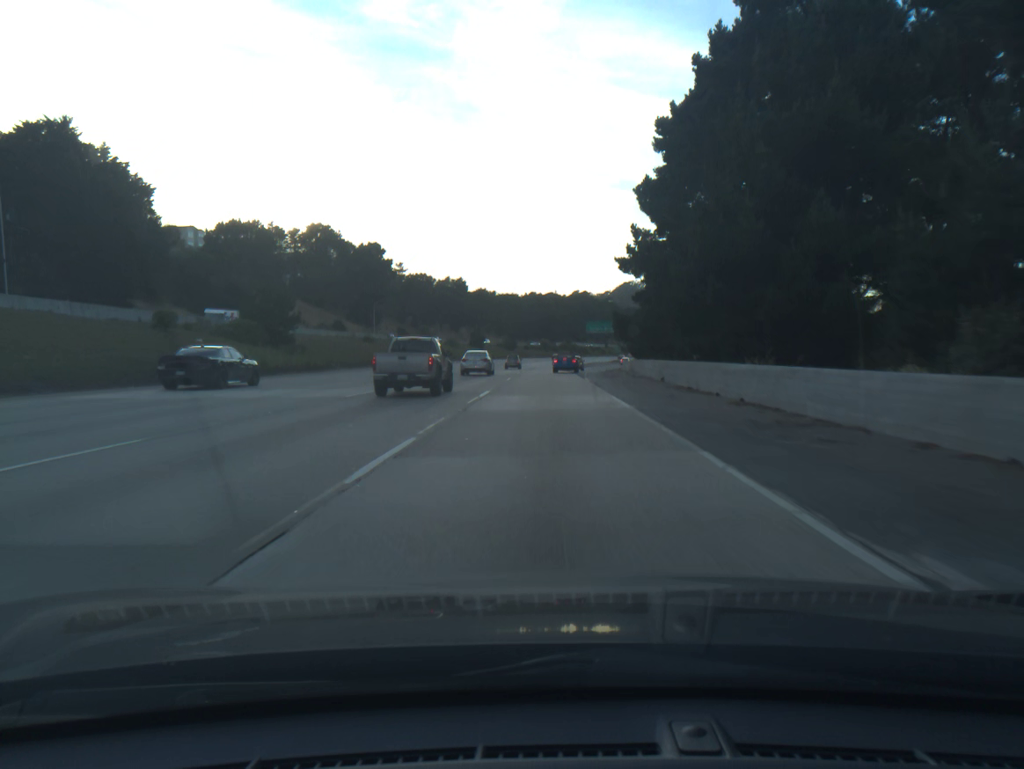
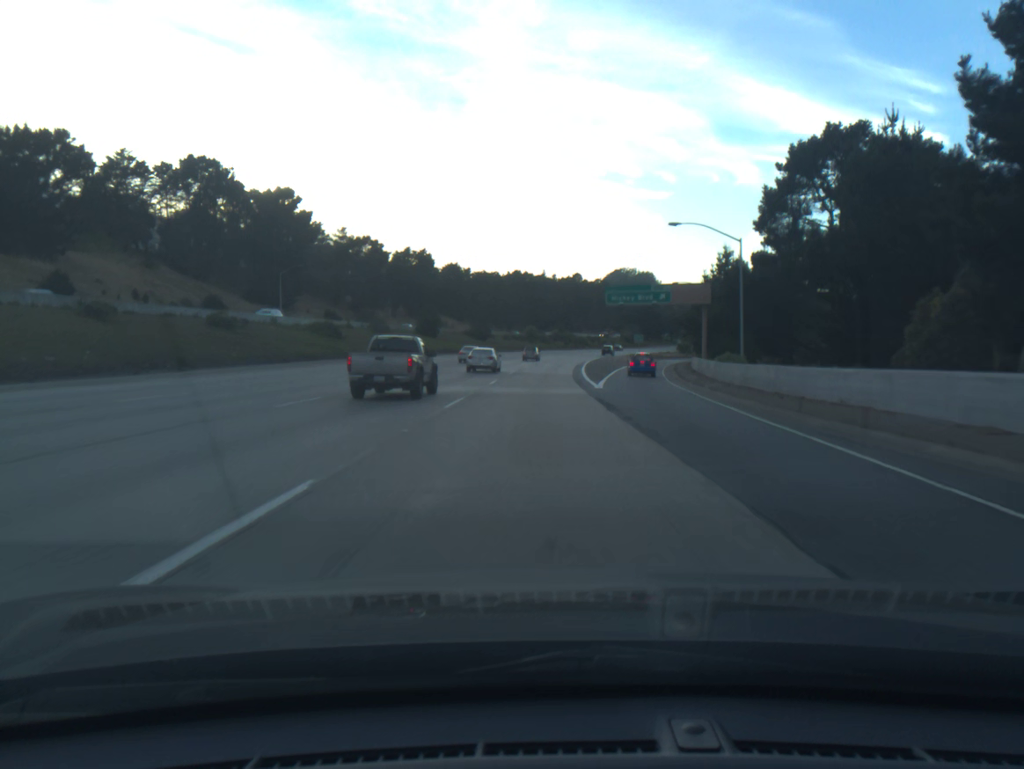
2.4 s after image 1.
(+0.5, +62.6) m; +1°
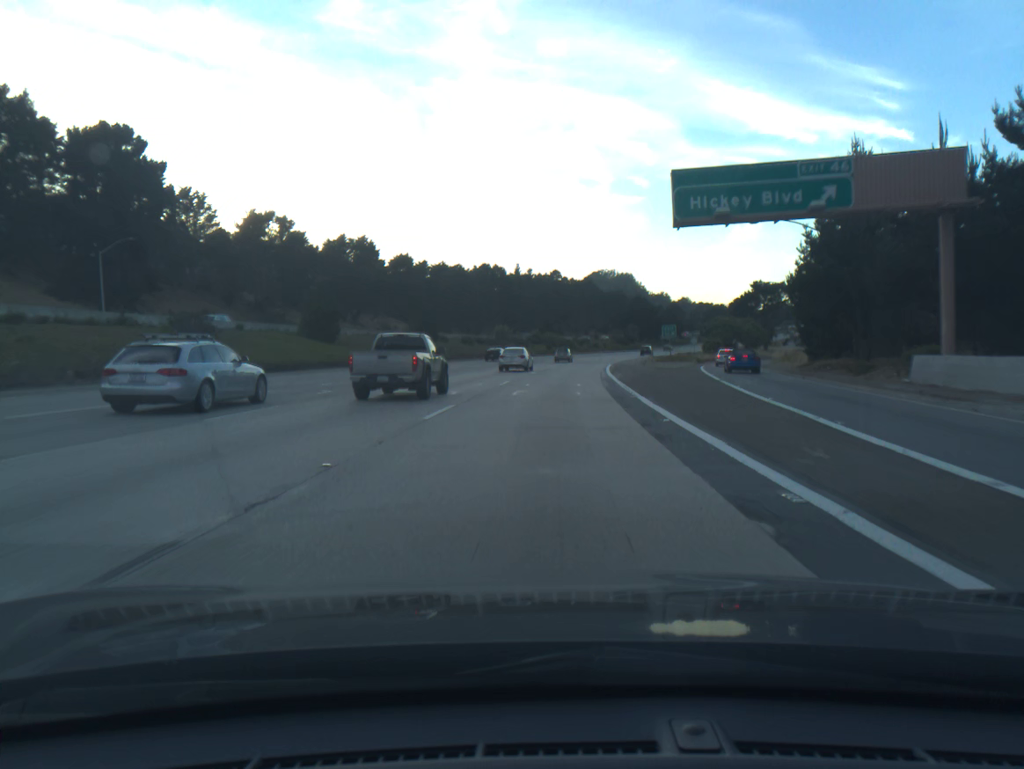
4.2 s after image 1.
(+0.4, +47.2) m; +2°
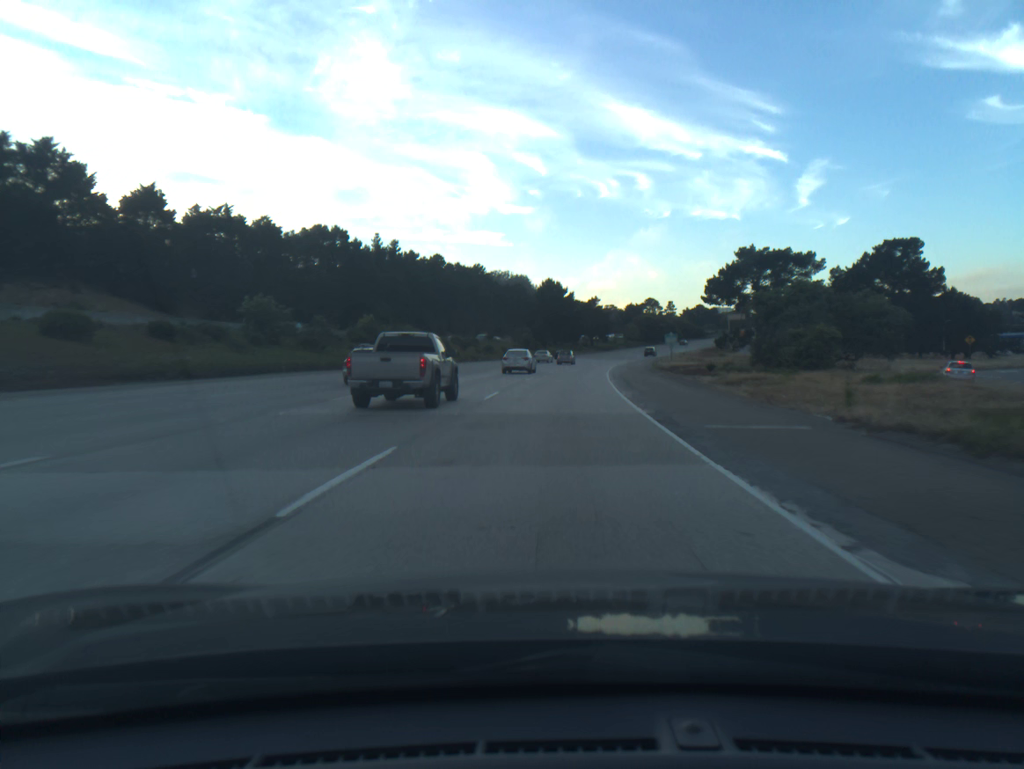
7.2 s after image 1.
(+5.2, +80.3) m; +8°
